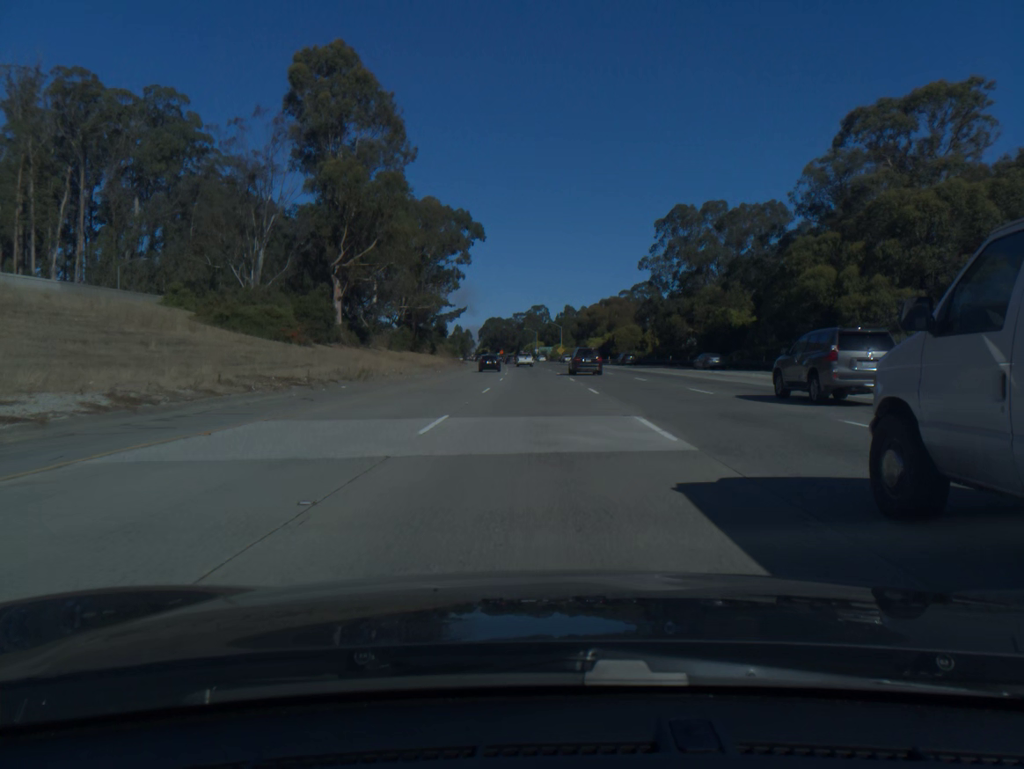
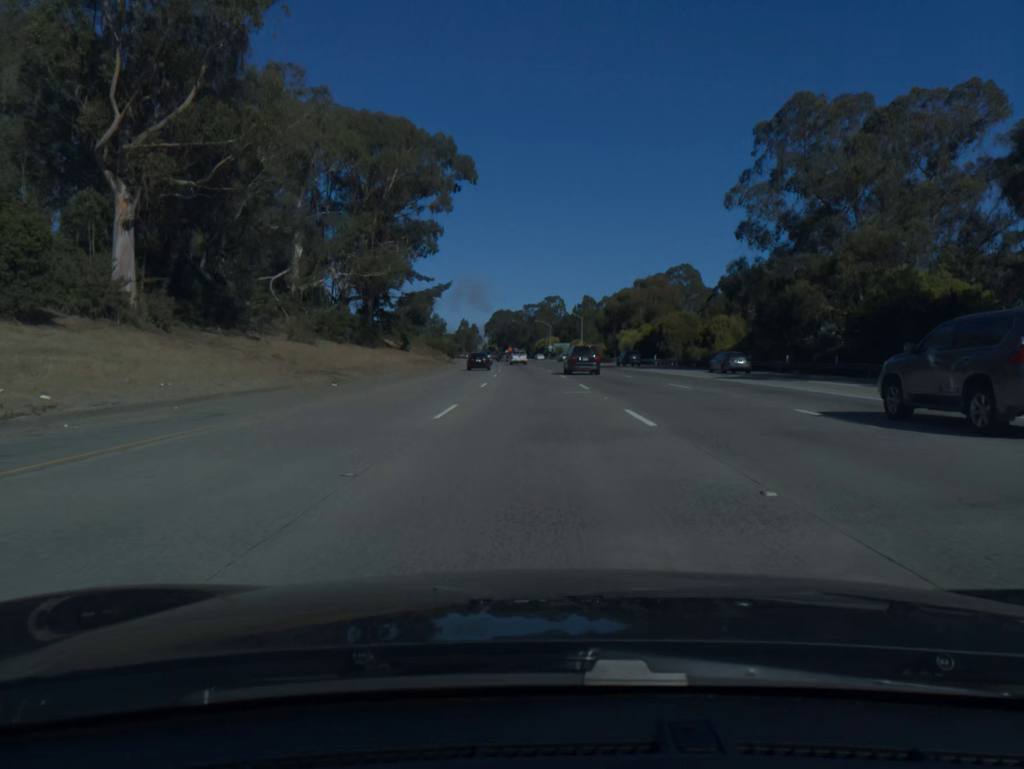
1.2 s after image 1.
(-0.2, +41.6) m; -1°
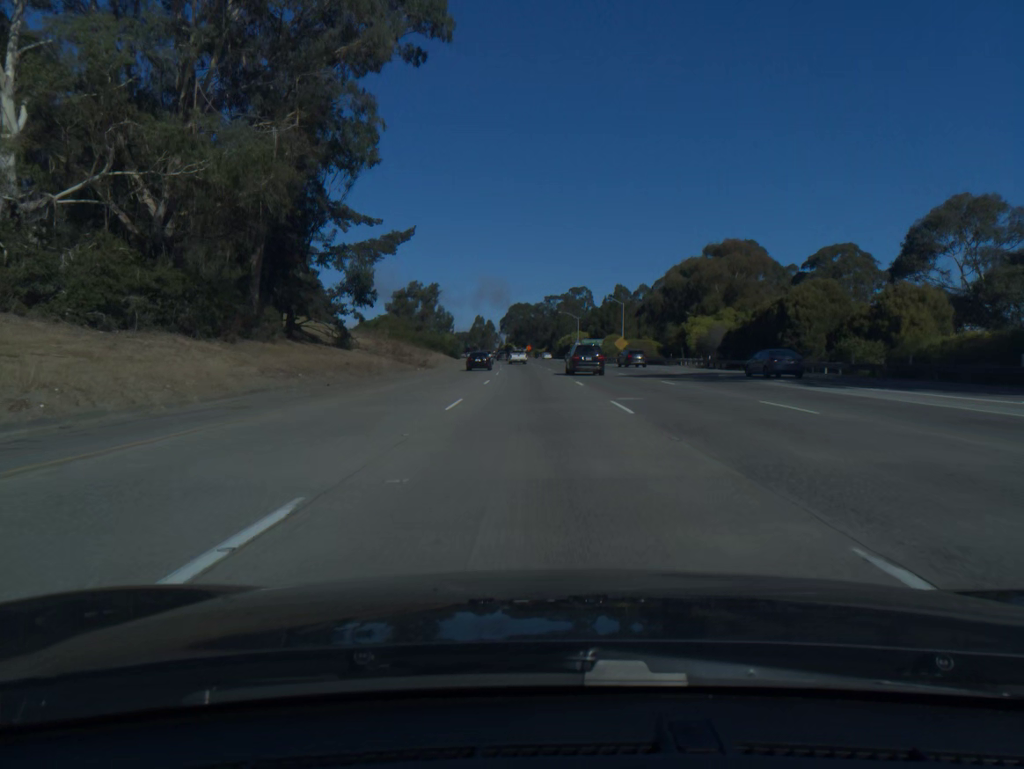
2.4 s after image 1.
(-0.5, +41.6) m; -2°
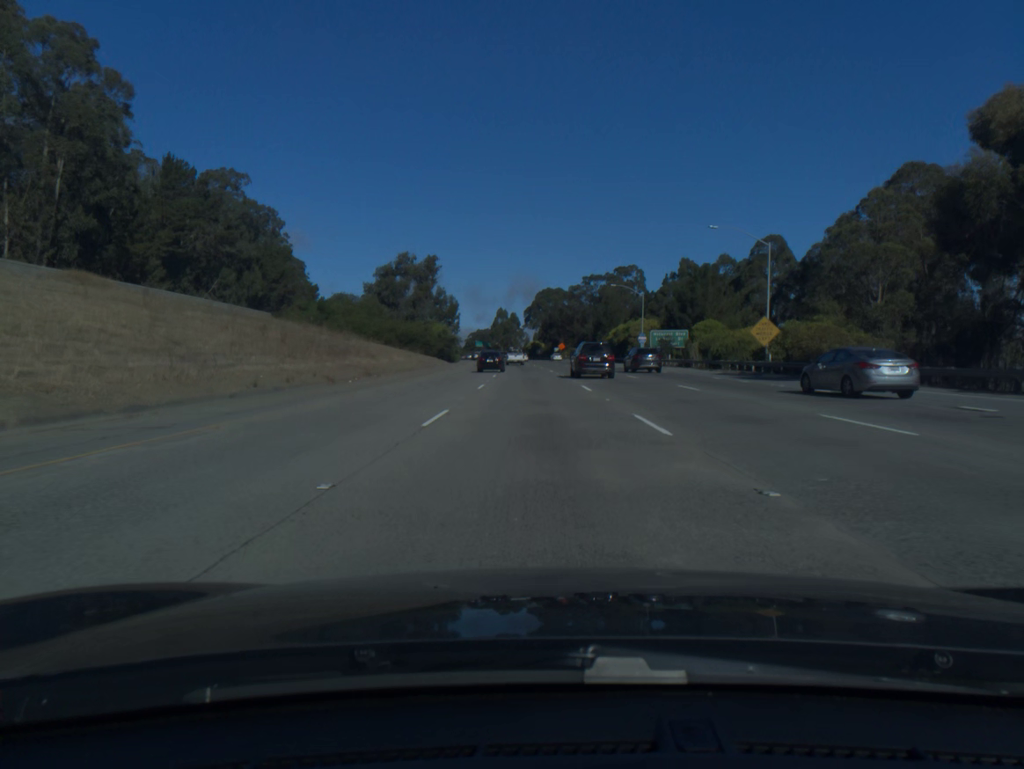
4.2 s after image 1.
(-1.3, +62.4) m; -2°
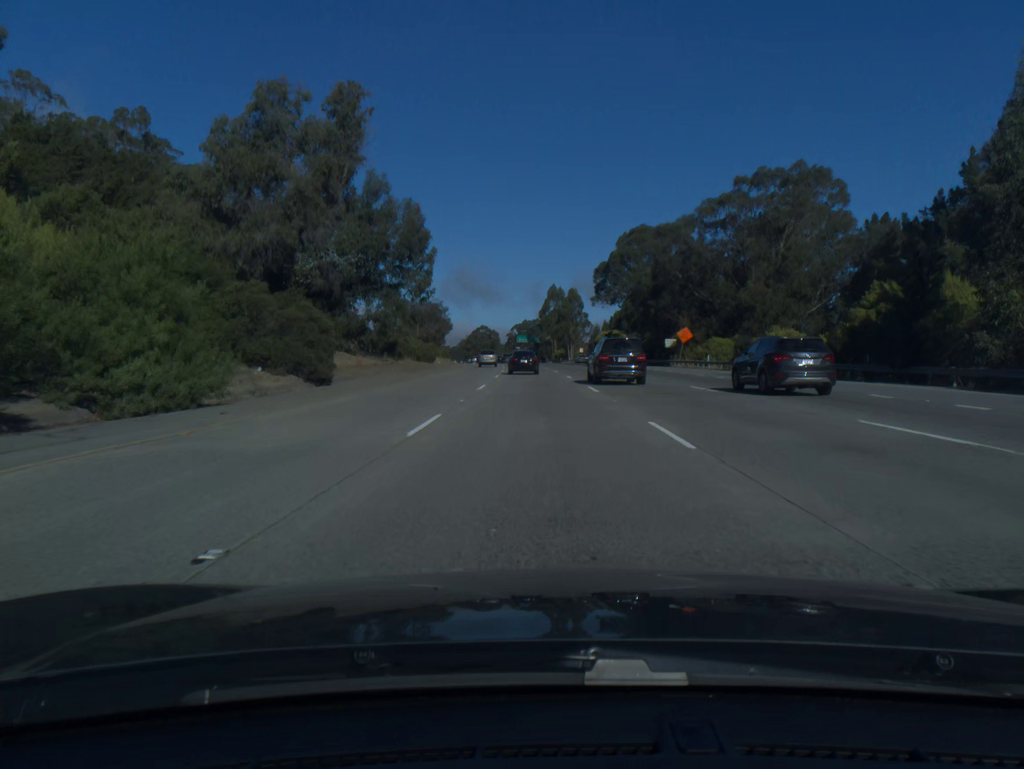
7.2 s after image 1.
(-3.7, +103.9) m; -4°
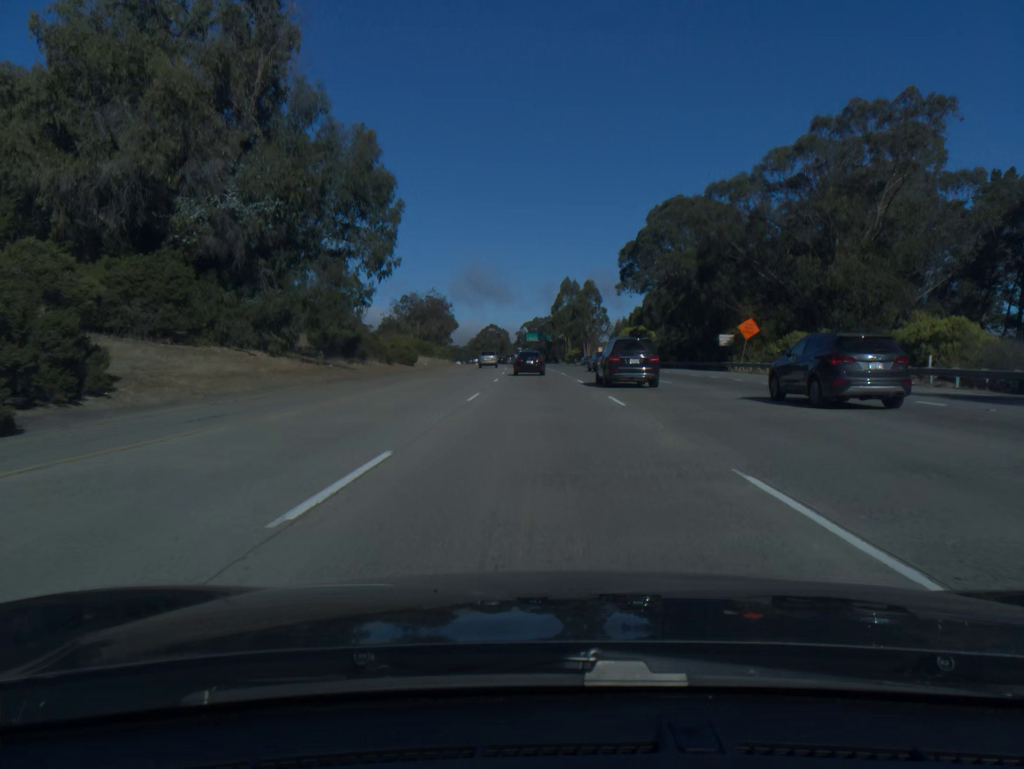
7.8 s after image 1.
(-0.2, +20.5) m; -1°
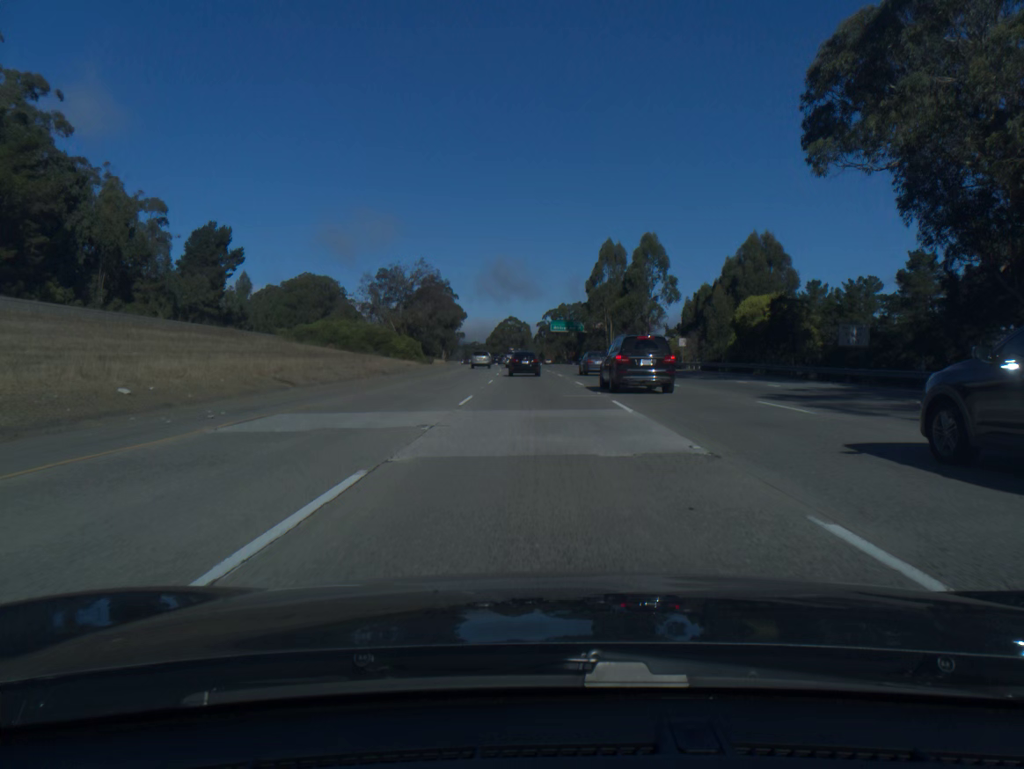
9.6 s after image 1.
(-0.9, +60.4) m; -2°
